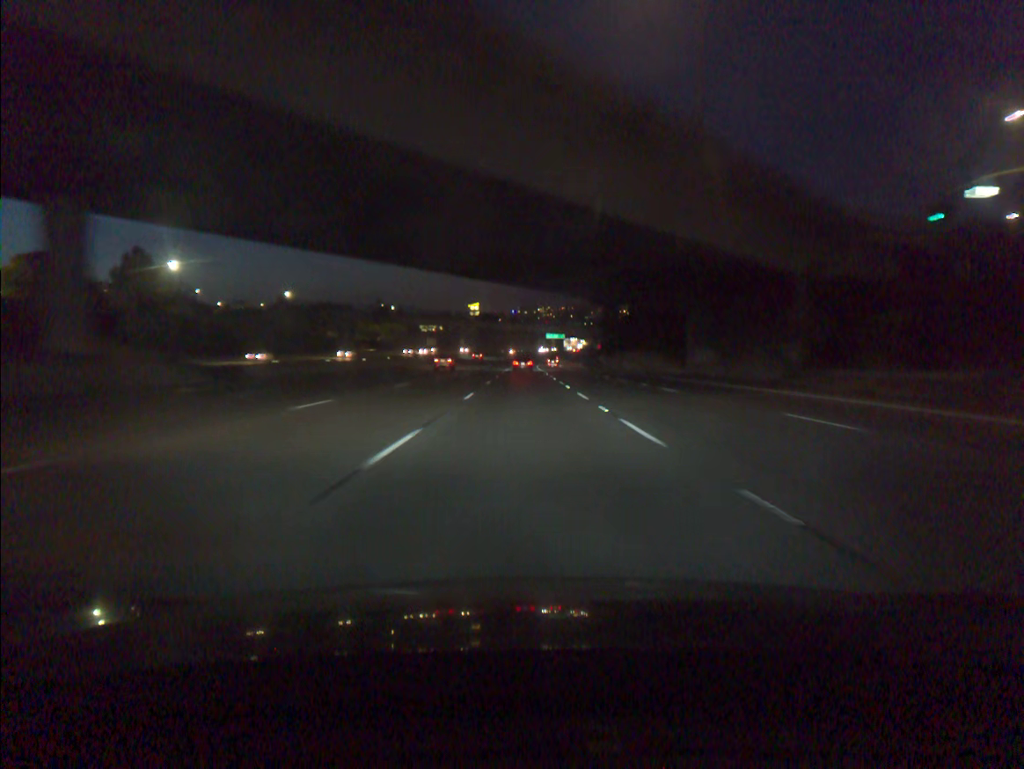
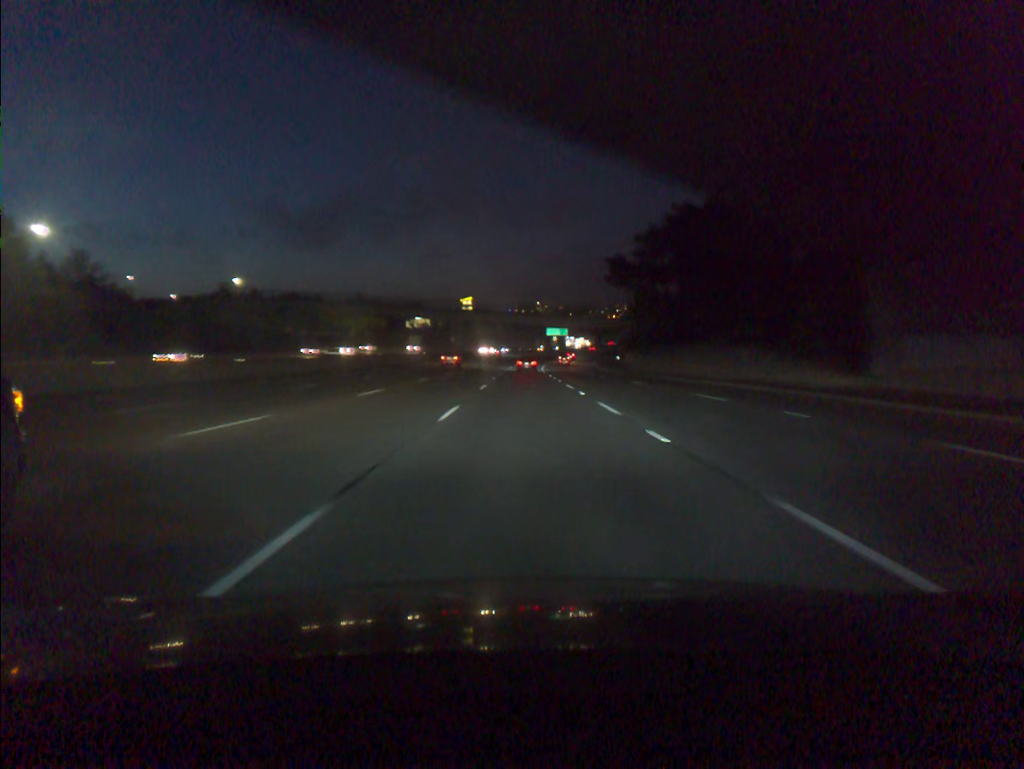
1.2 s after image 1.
(0.0, +35.3) m; 0°
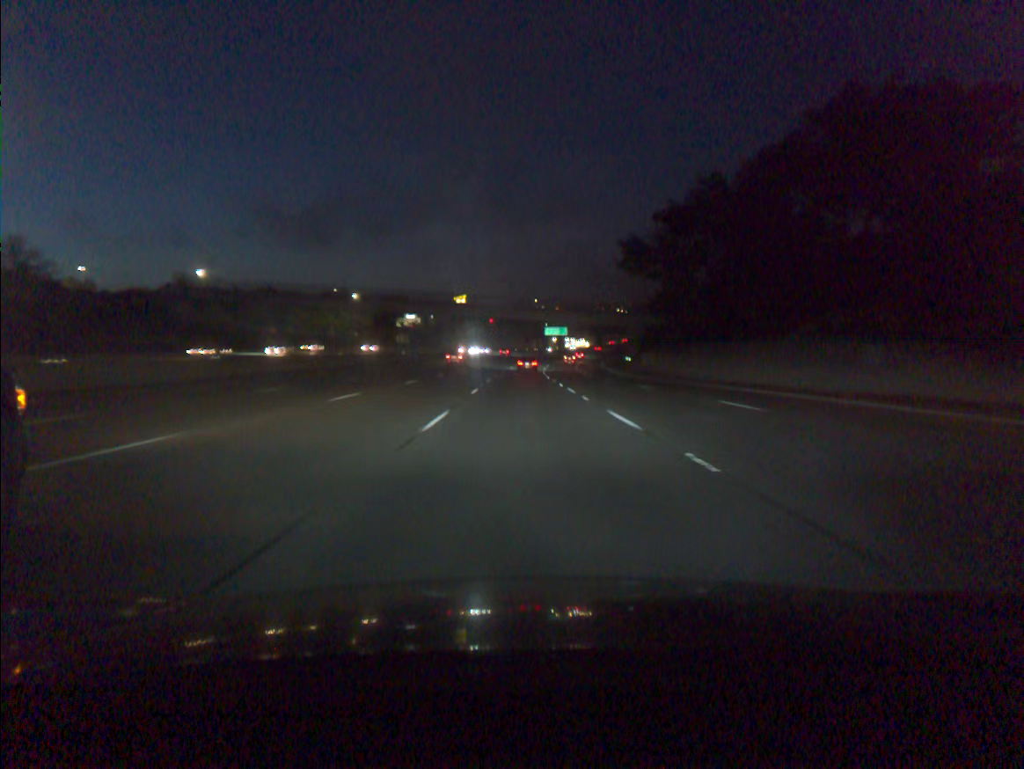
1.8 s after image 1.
(0.0, +17.7) m; 0°
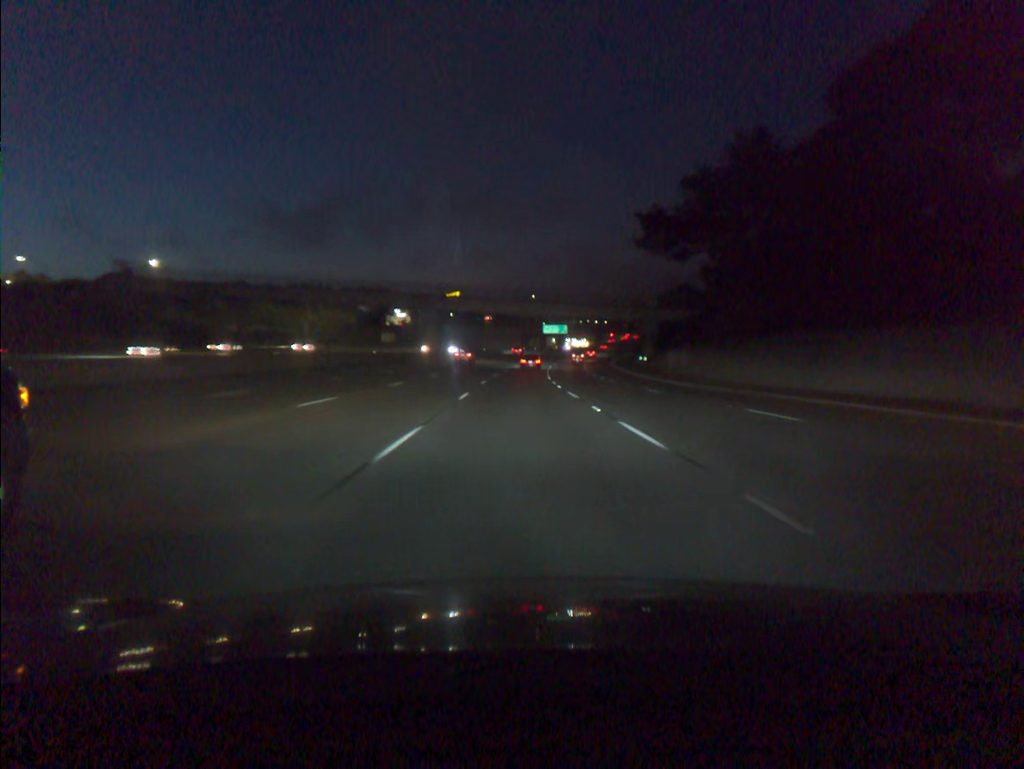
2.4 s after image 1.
(0.0, +17.7) m; 0°
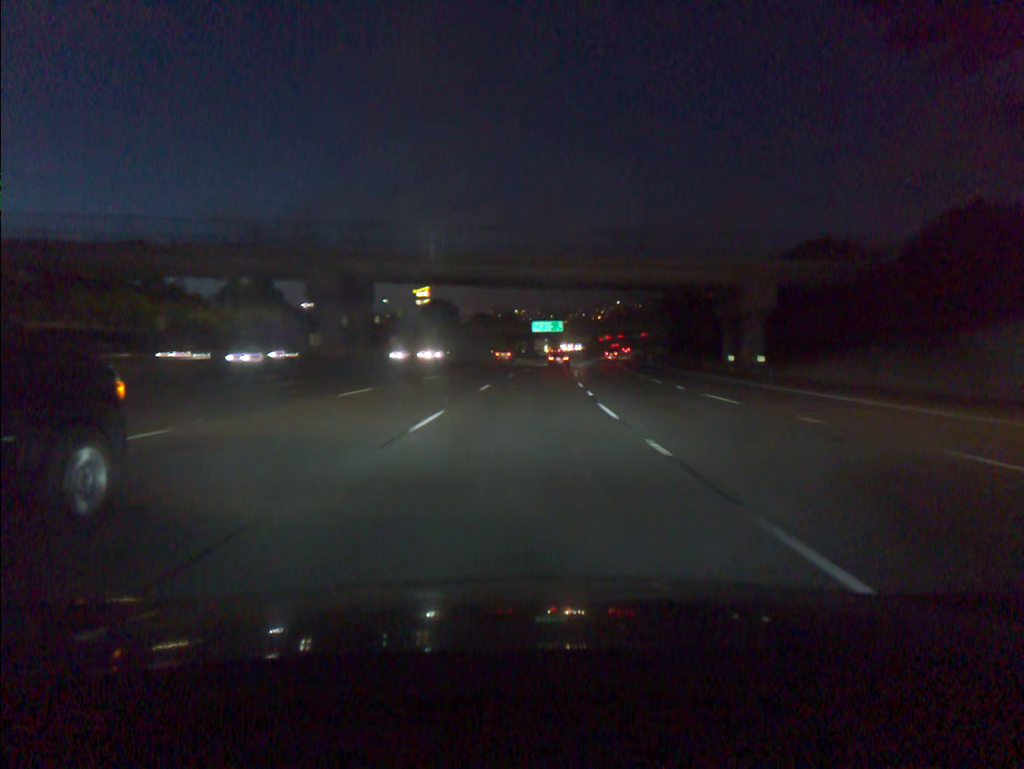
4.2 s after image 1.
(+0.4, +53.2) m; +1°
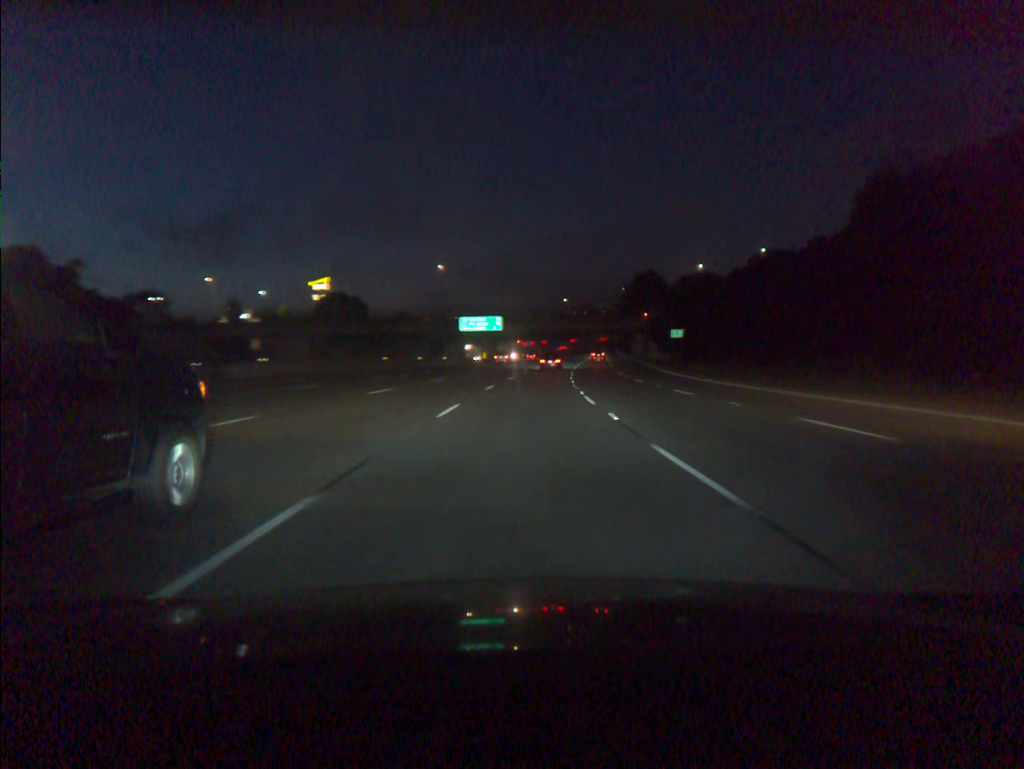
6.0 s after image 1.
(+2.0, +53.1) m; +5°
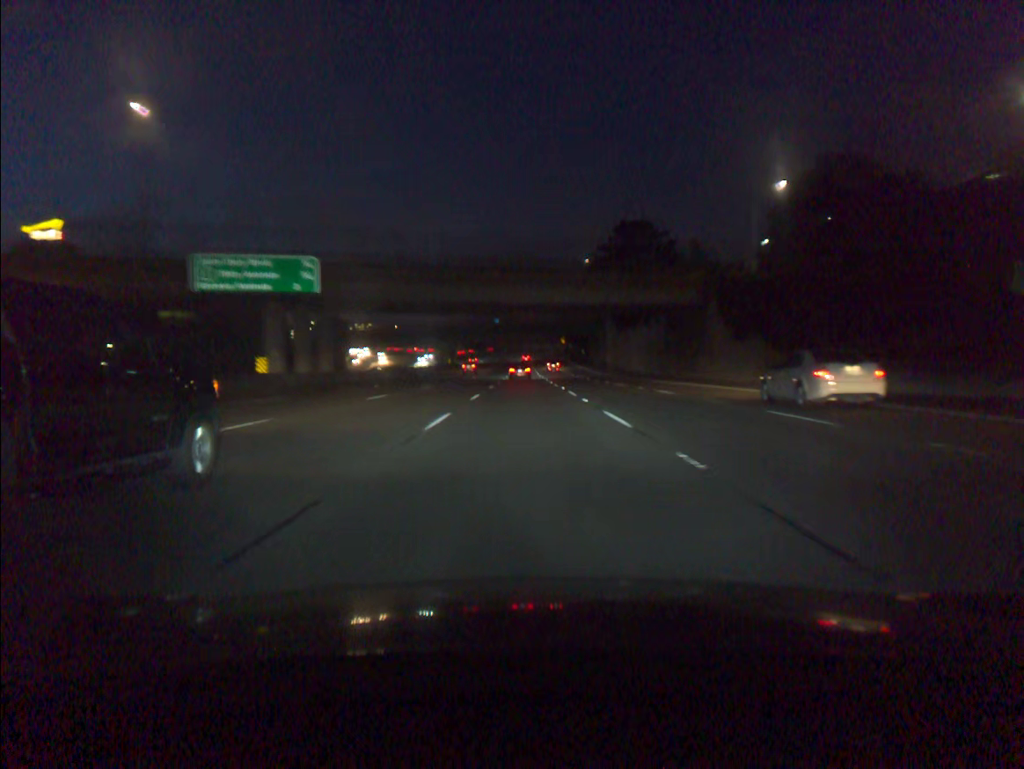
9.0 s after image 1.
(+4.8, +88.3) m; +6°
